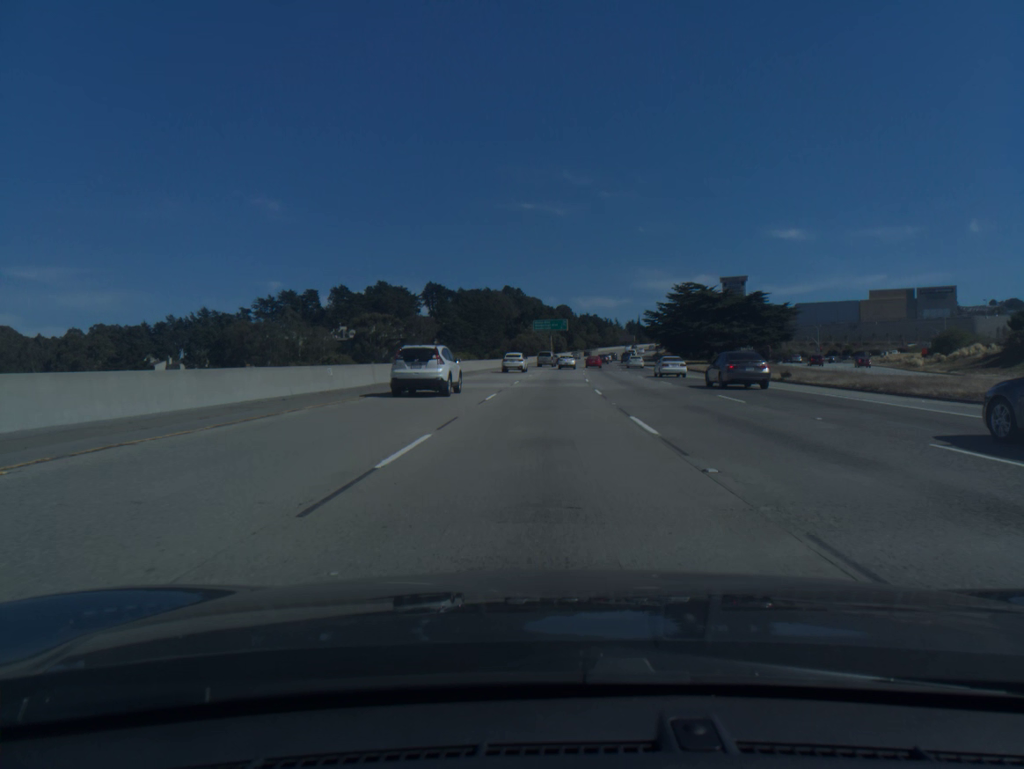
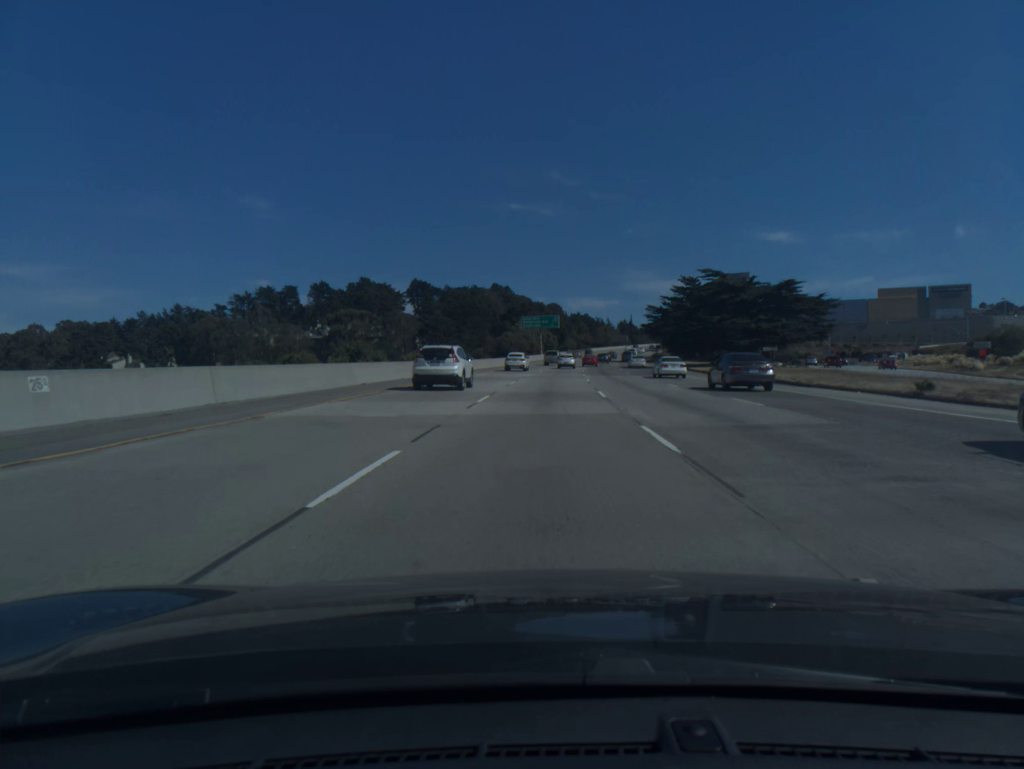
(+0.1, +16.9) m; +1°
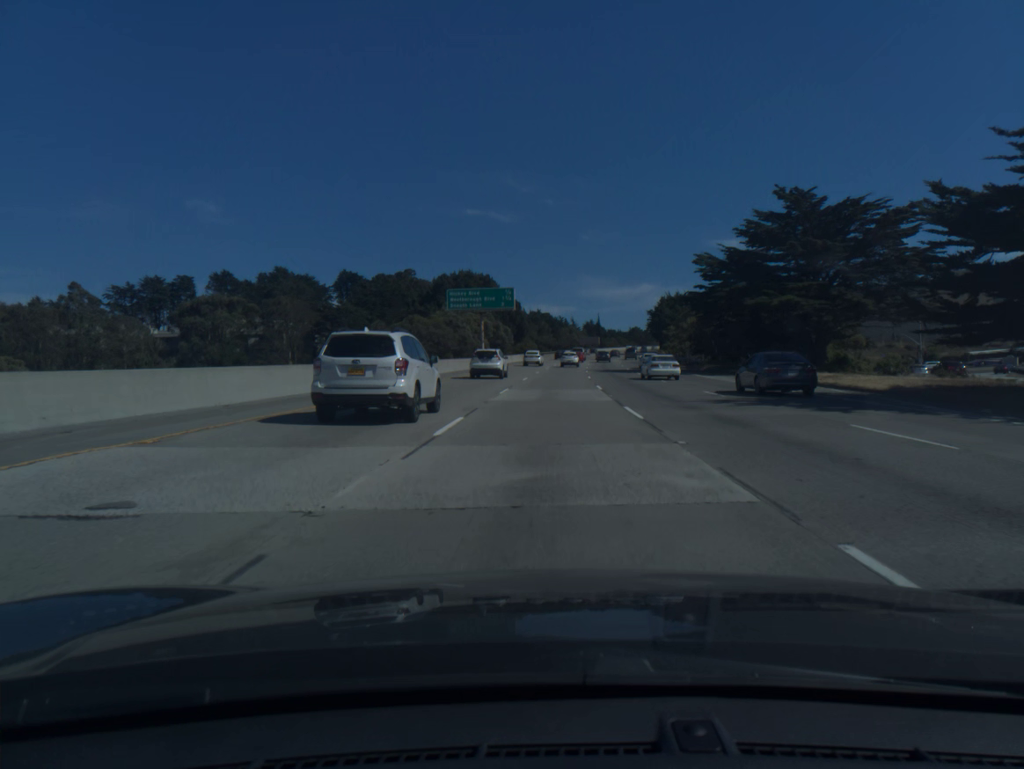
(+1.6, +67.7) m; +3°
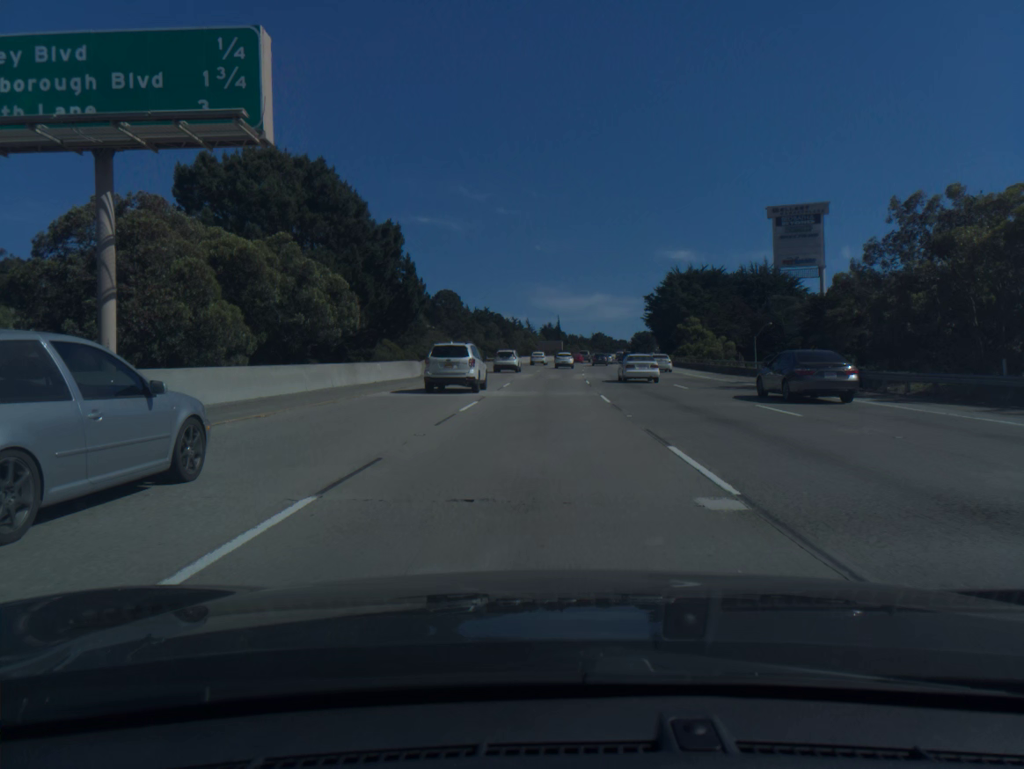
(+2.1, +67.6) m; +3°
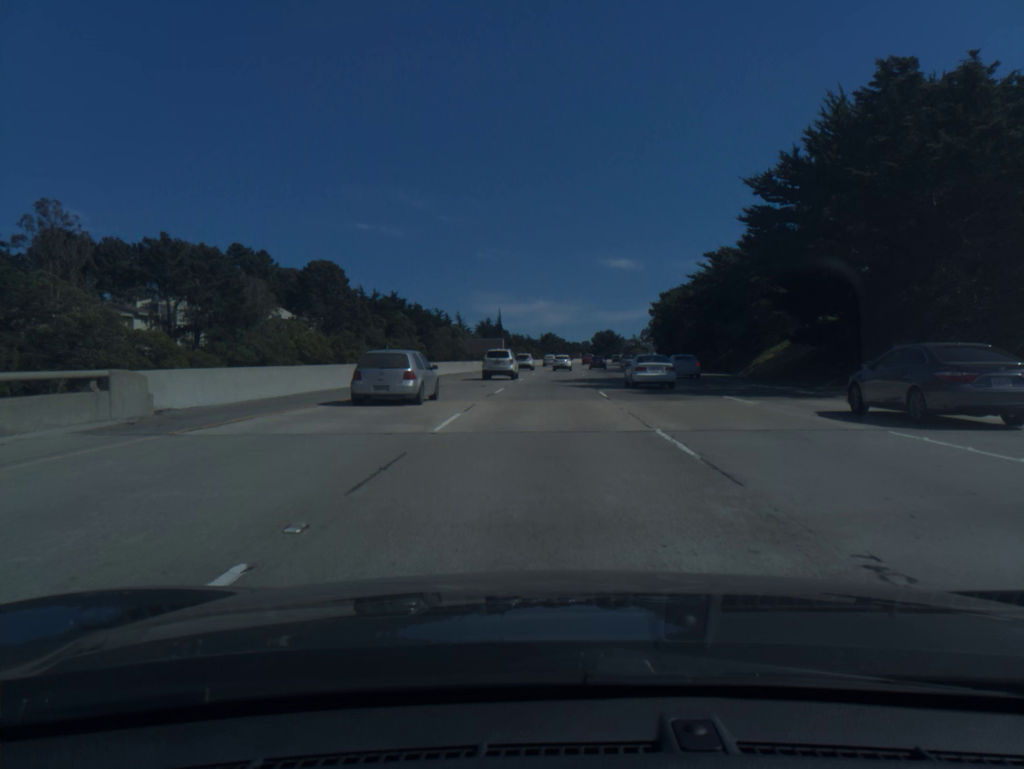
(+2.6, +84.0) m; +4°
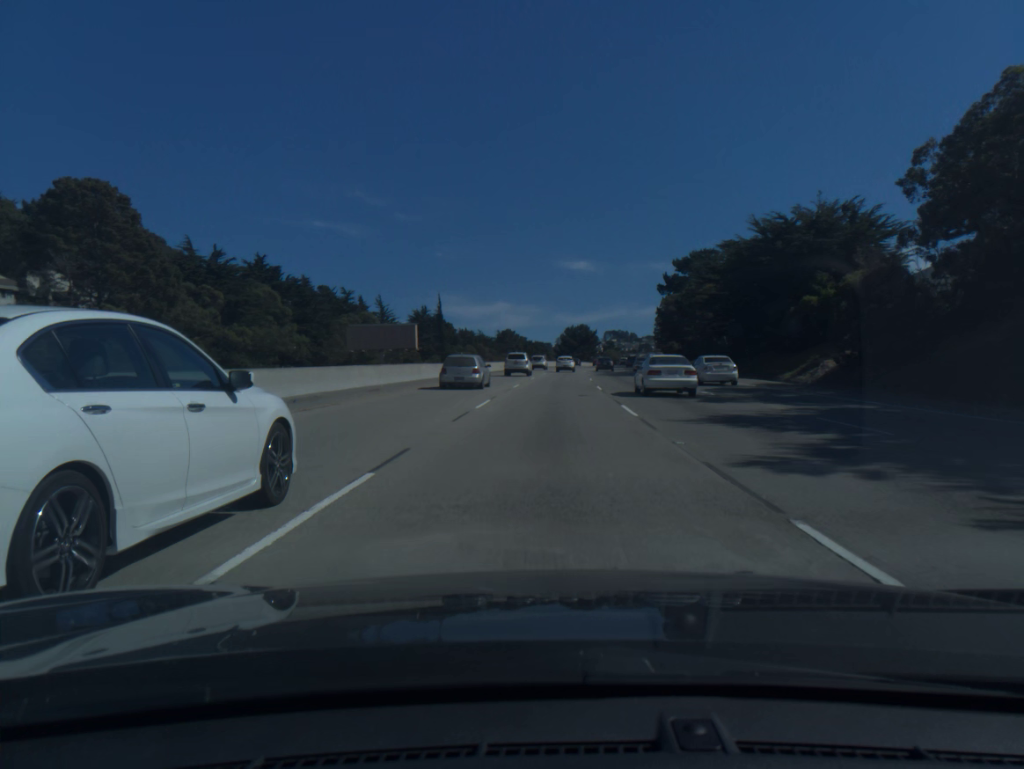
(+1.7, +67.0) m; +3°
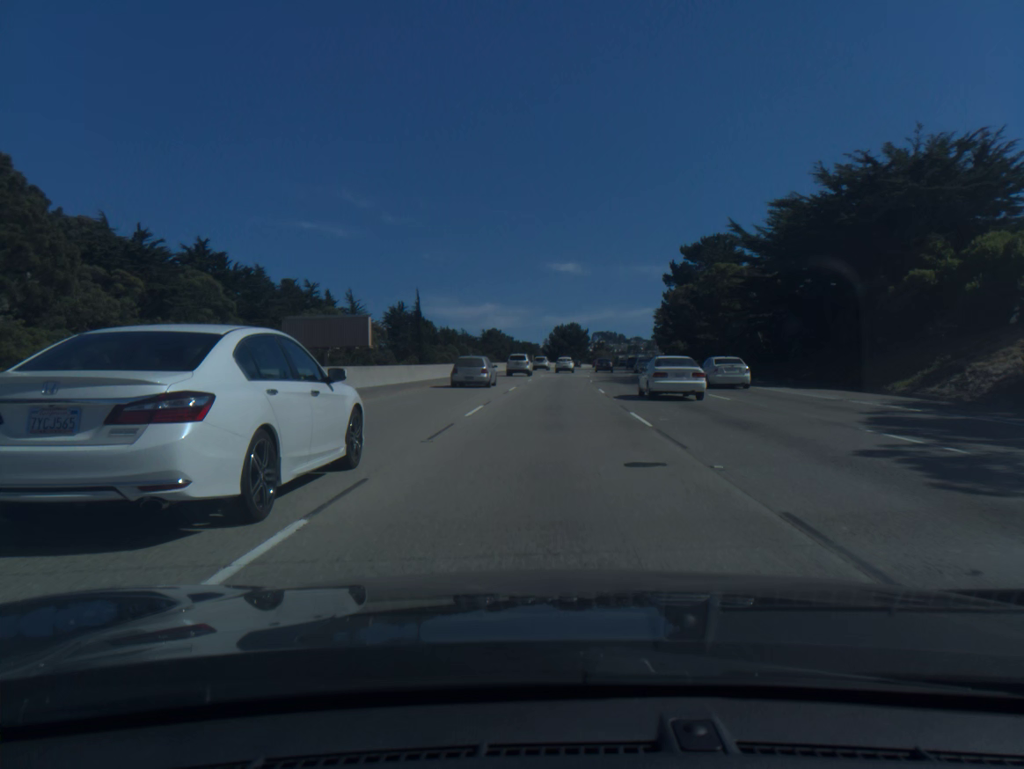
(+0.1, +16.9) m; +1°
